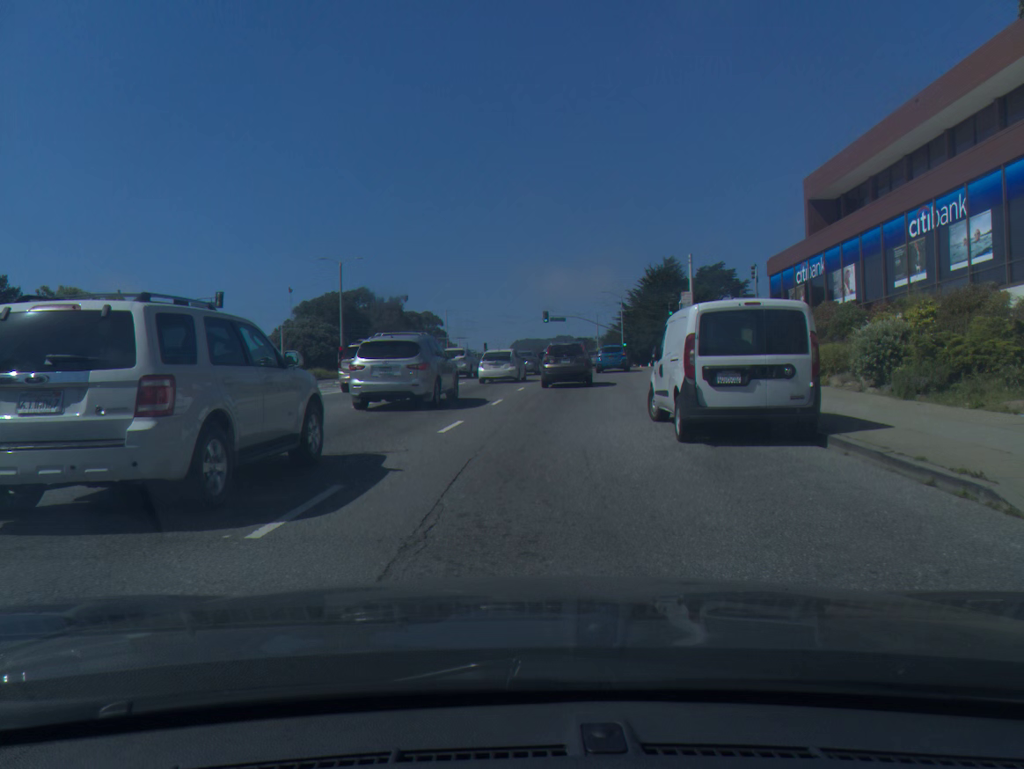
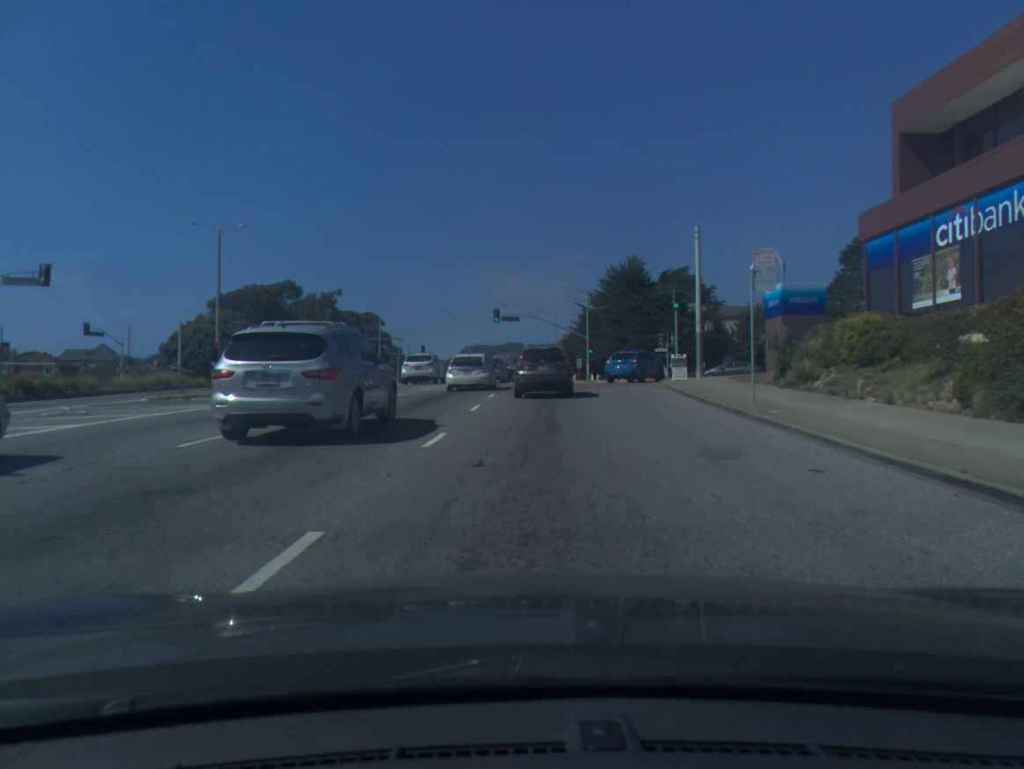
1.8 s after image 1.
(+0.5, +15.9) m; +4°
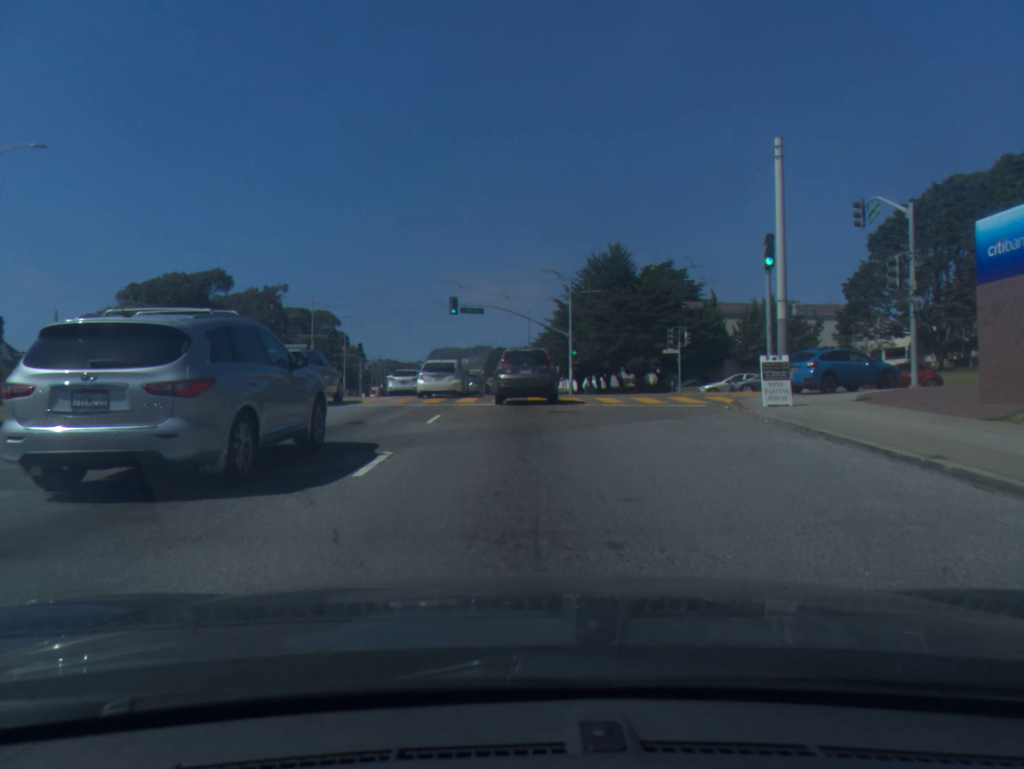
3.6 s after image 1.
(+0.4, +16.5) m; +2°
